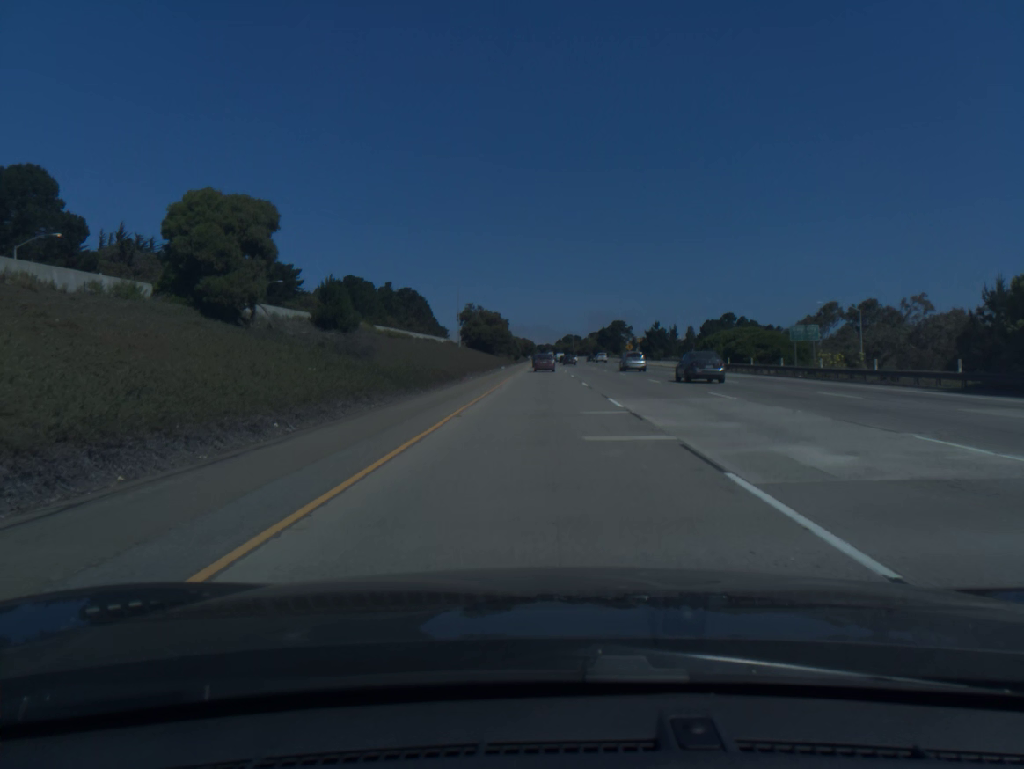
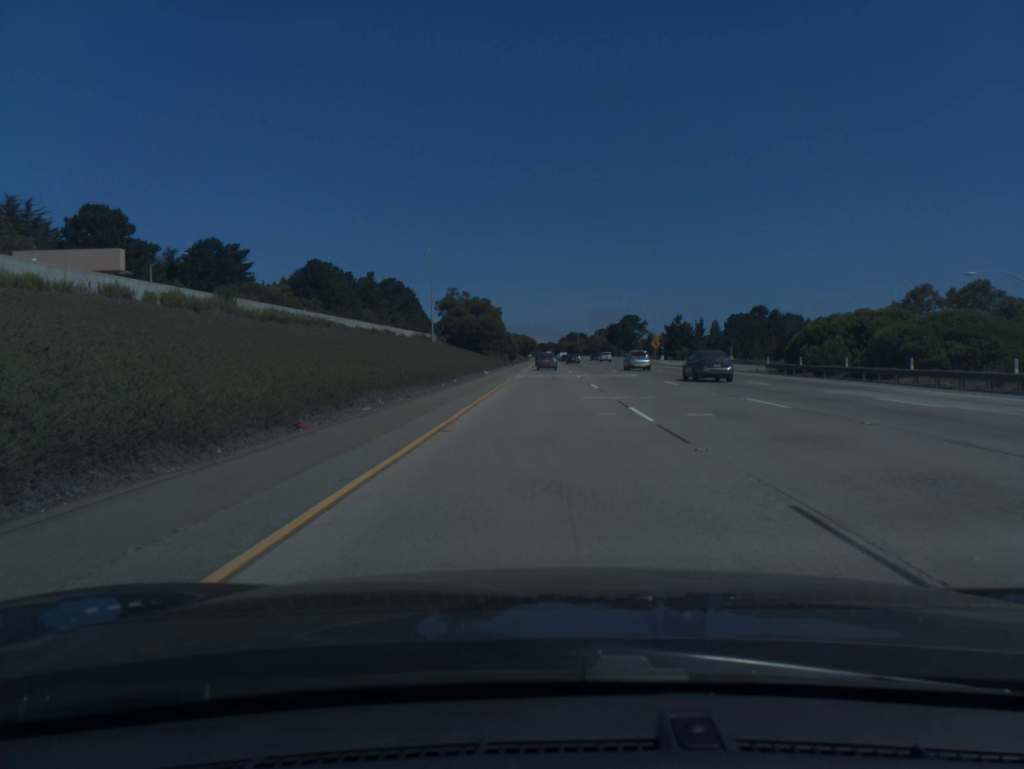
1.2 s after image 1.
(-0.1, +33.6) m; 0°
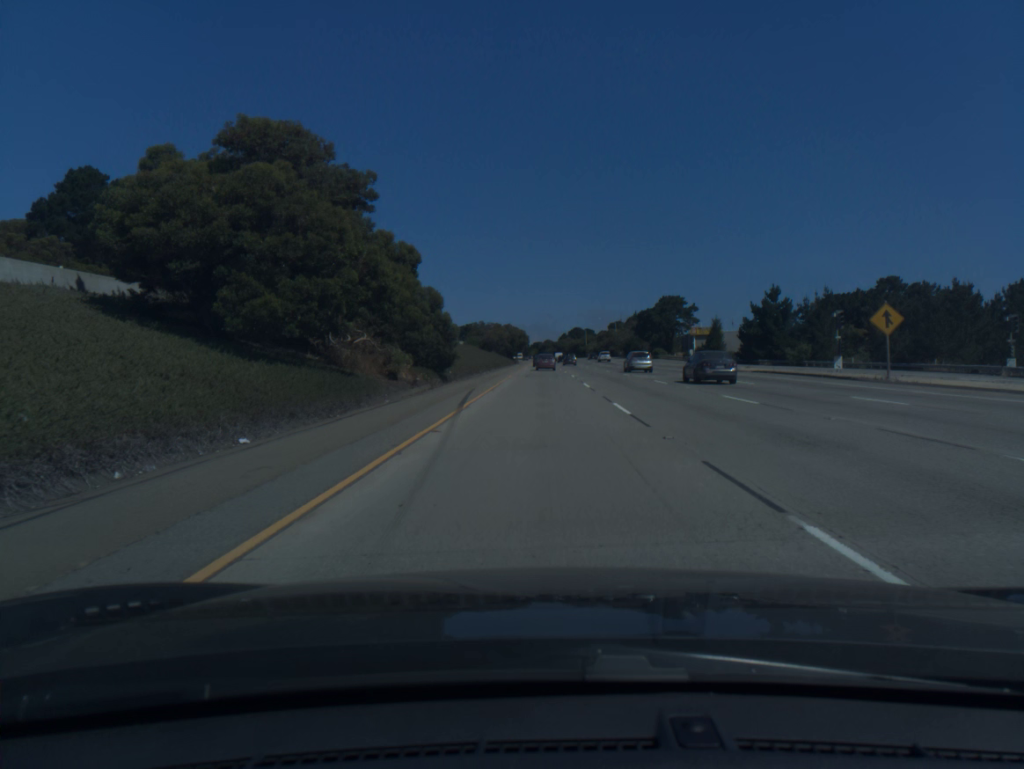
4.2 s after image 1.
(+0.4, +85.9) m; 0°
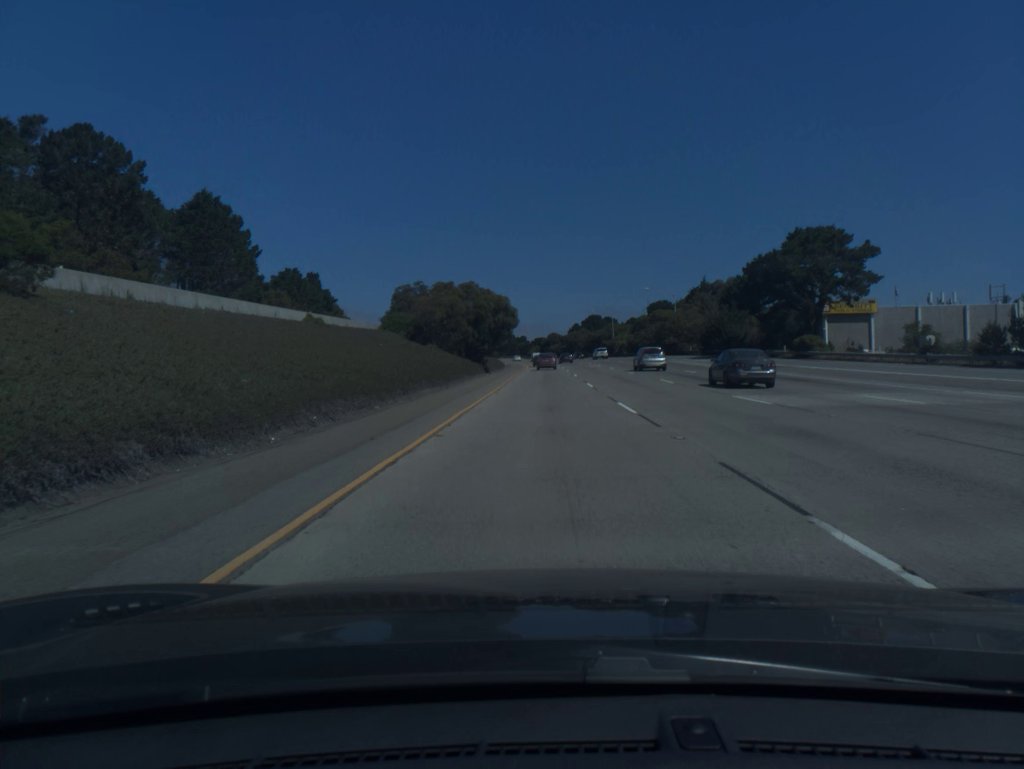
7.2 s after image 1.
(-0.1, +87.8) m; 0°
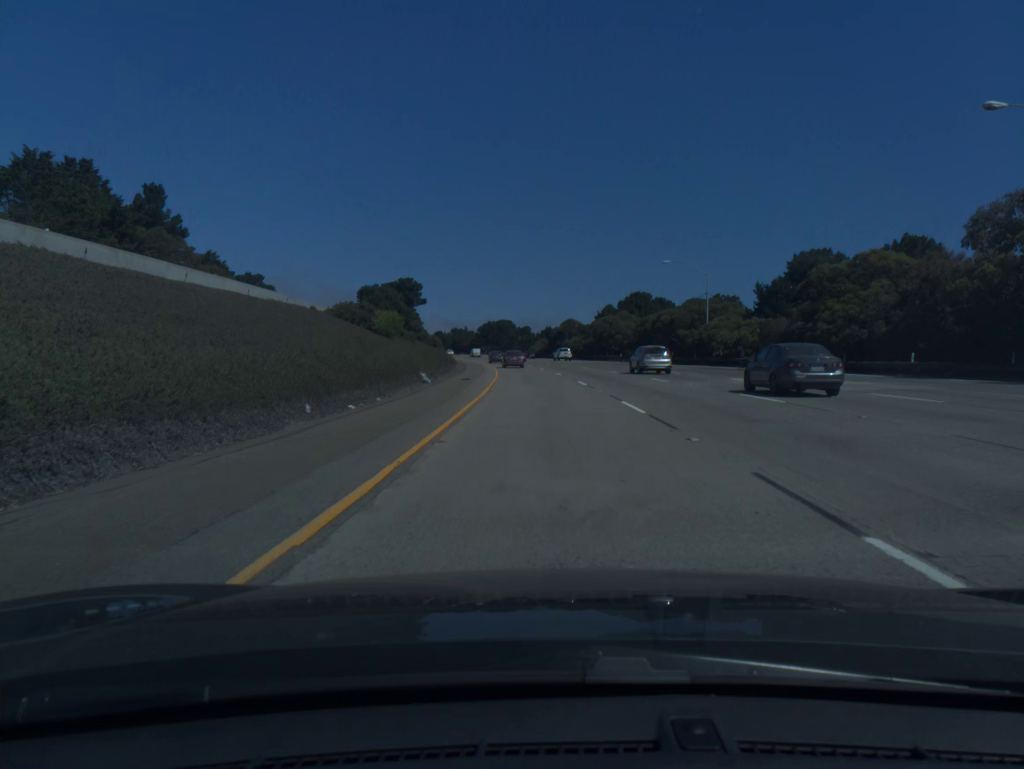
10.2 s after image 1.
(-0.1, +88.5) m; -1°
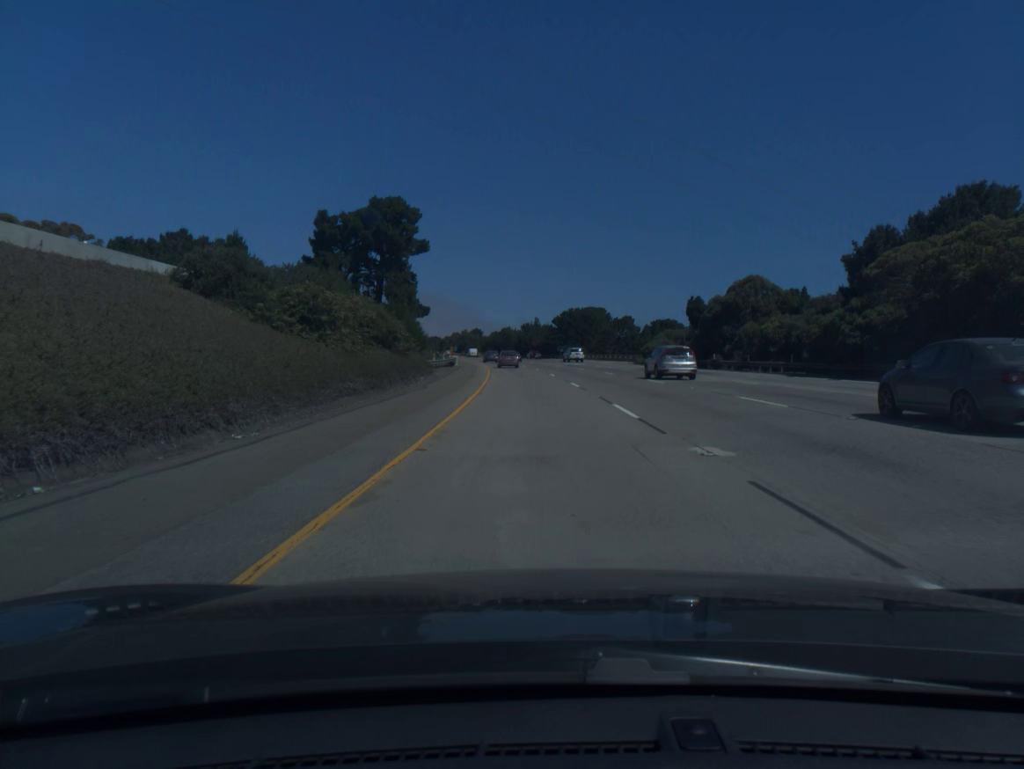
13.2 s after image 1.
(-4.2, +88.1) m; -6°
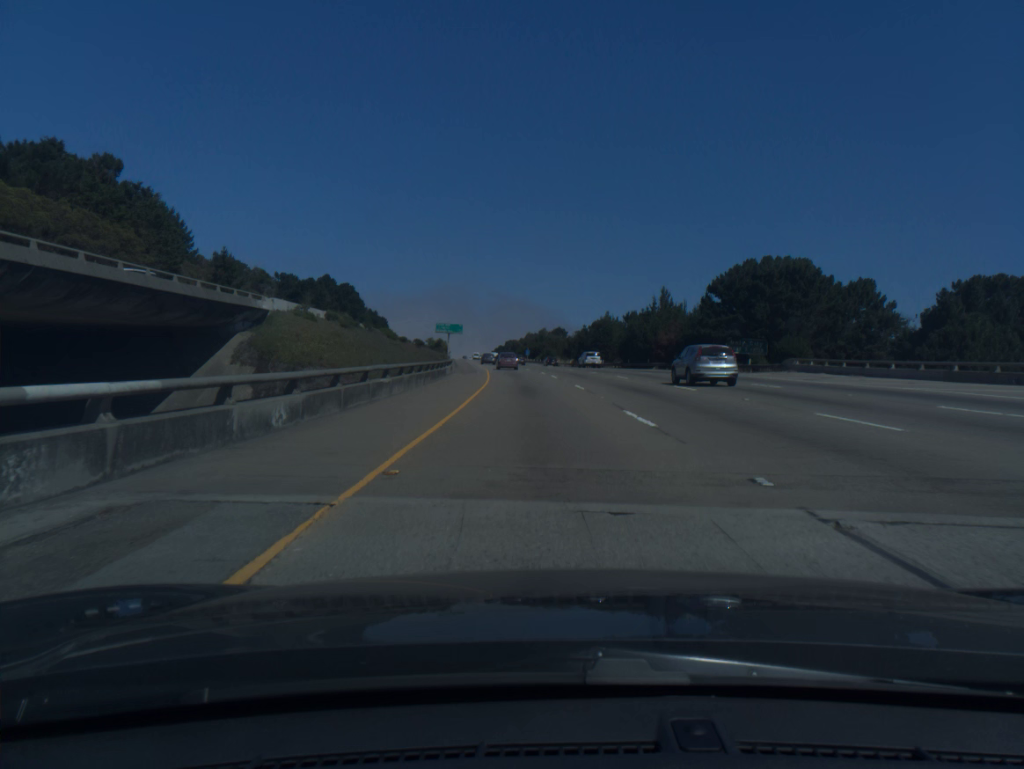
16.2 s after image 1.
(-5.2, +88.6) m; -6°
